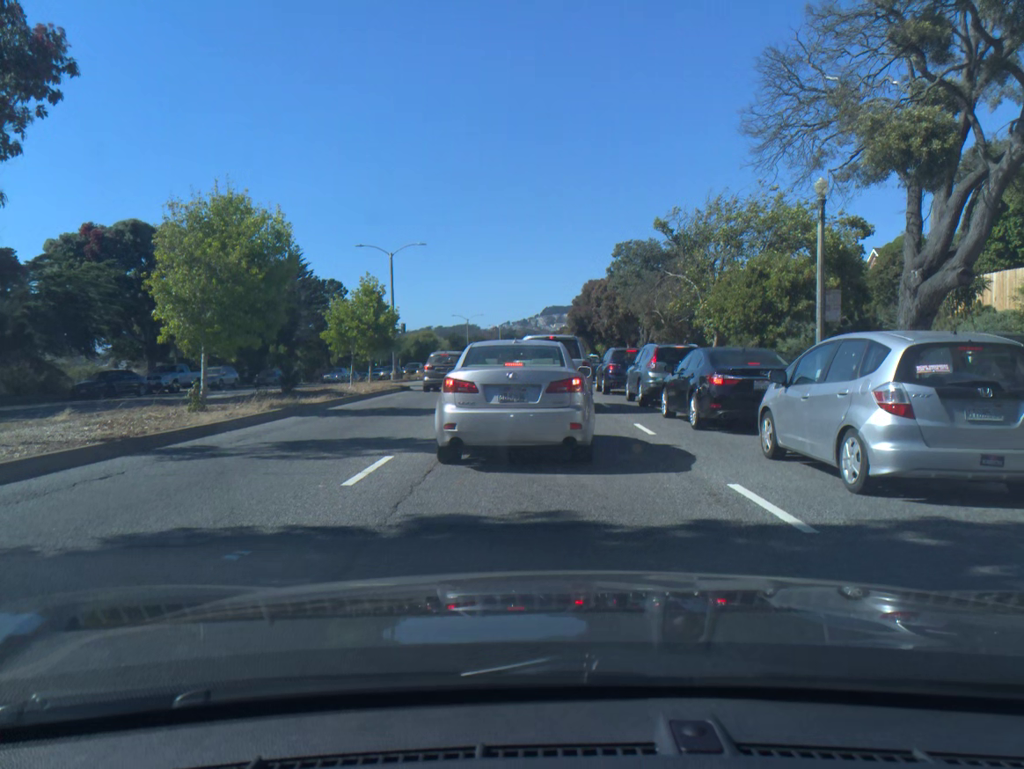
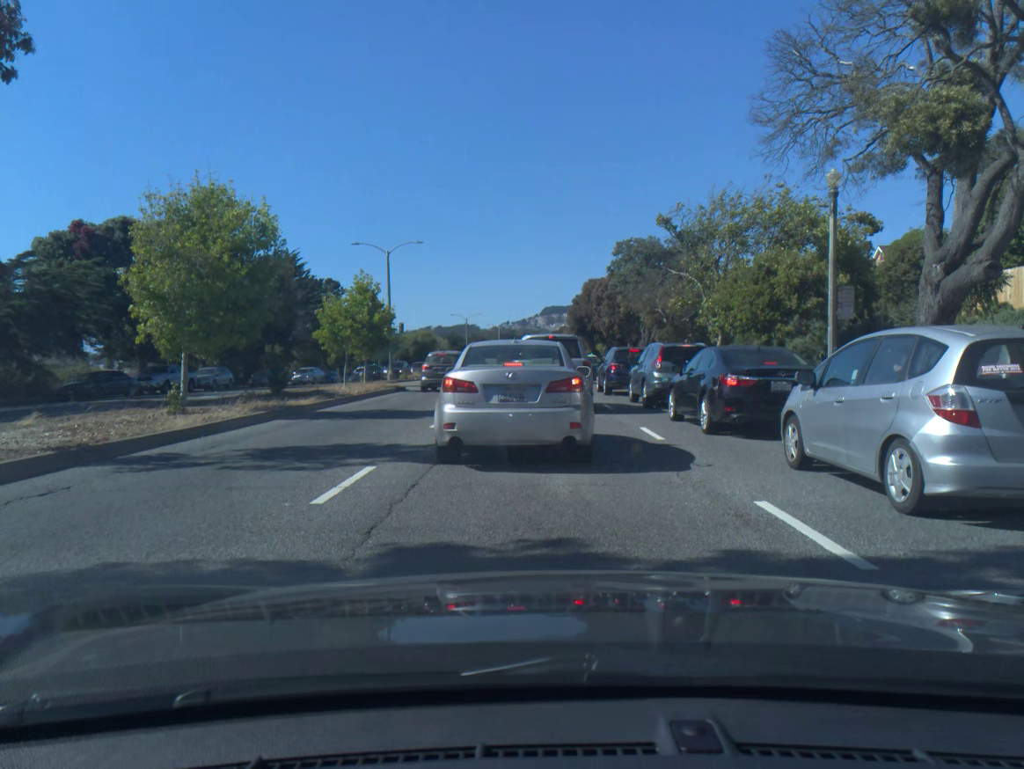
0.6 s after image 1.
(0.0, +1.0) m; +1°
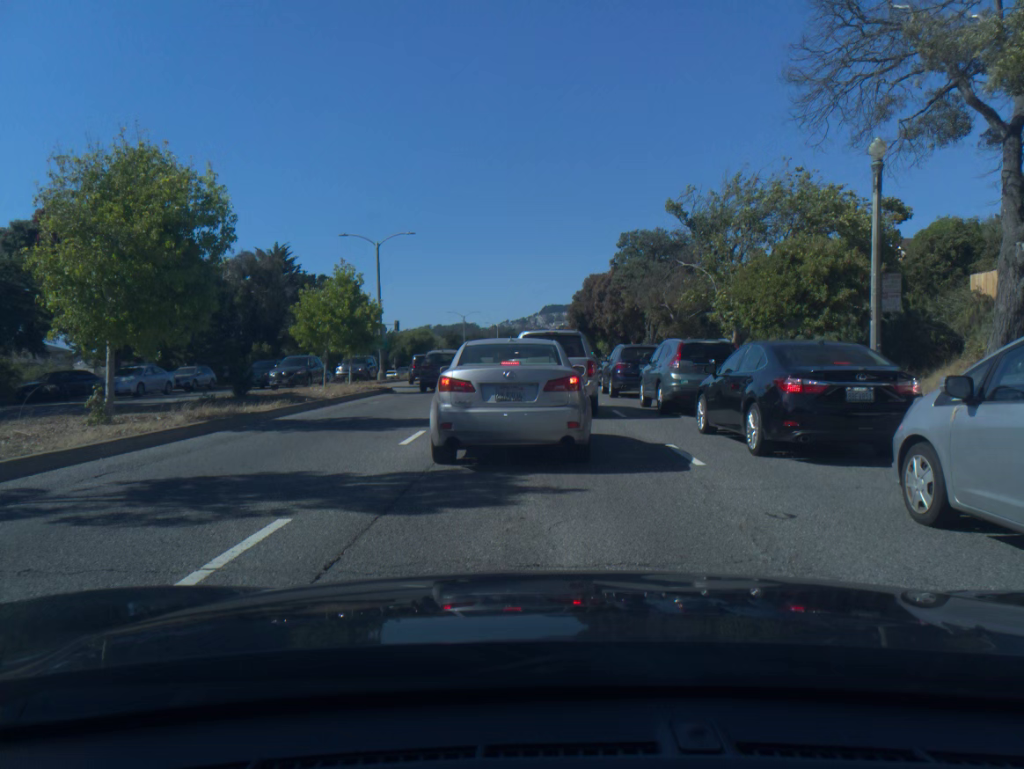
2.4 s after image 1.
(0.0, +3.0) m; 0°
